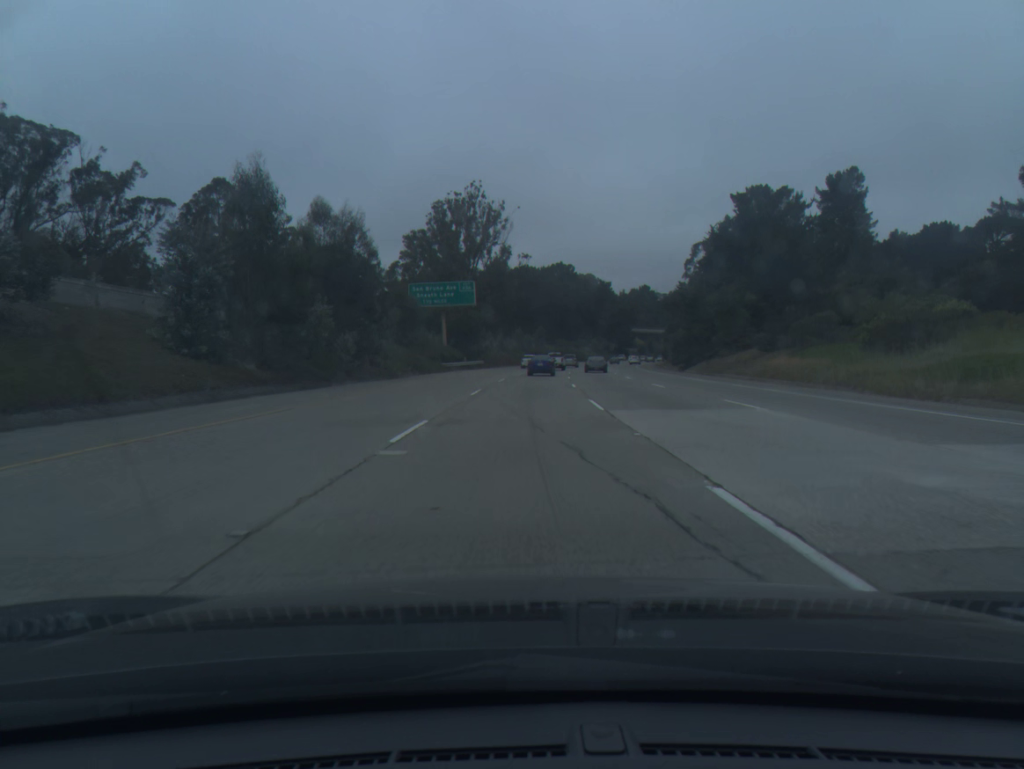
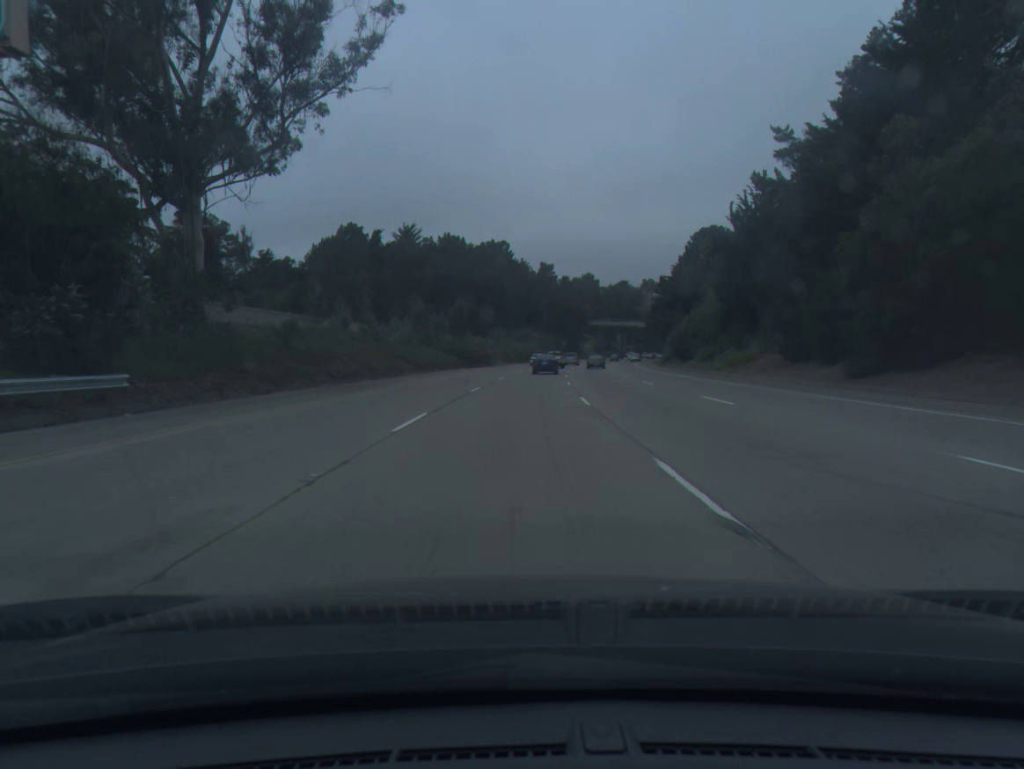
(+3.1, +71.5) m; +5°
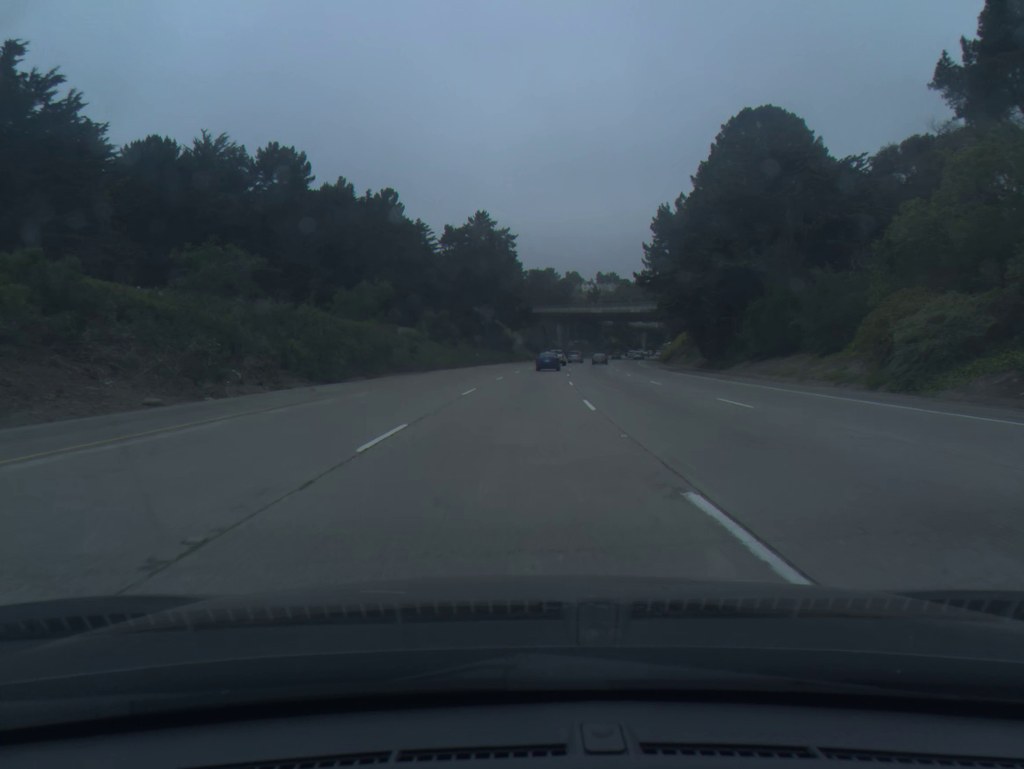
(+4.9, +89.8) m; +6°
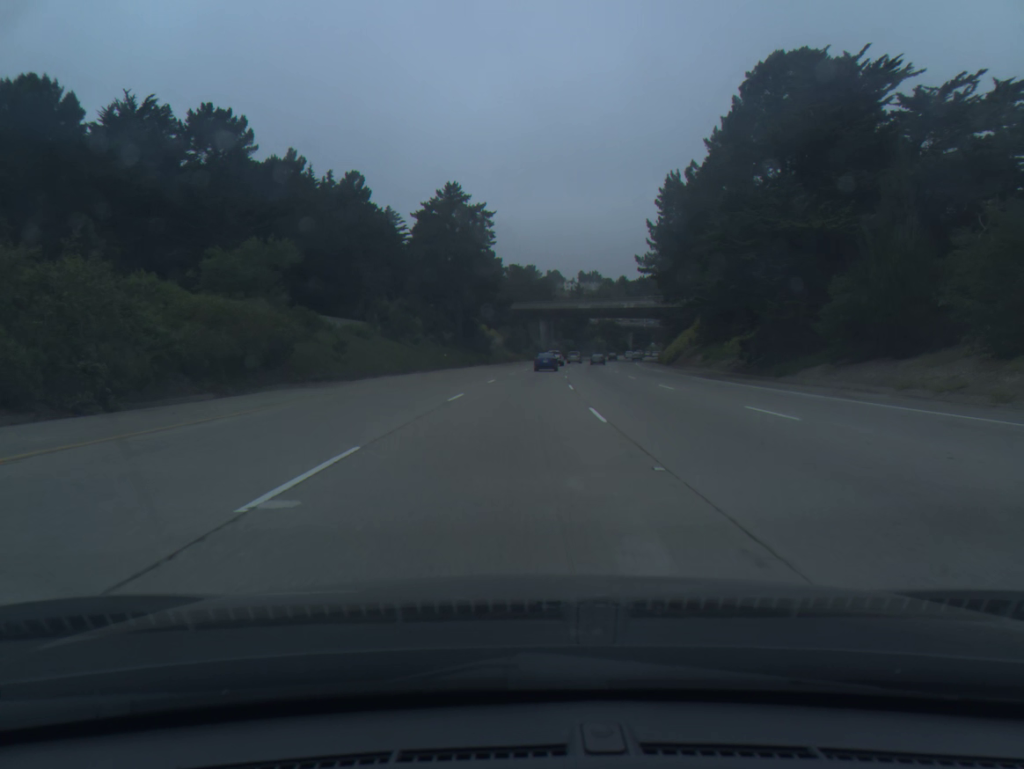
(+0.2, +18.1) m; +1°
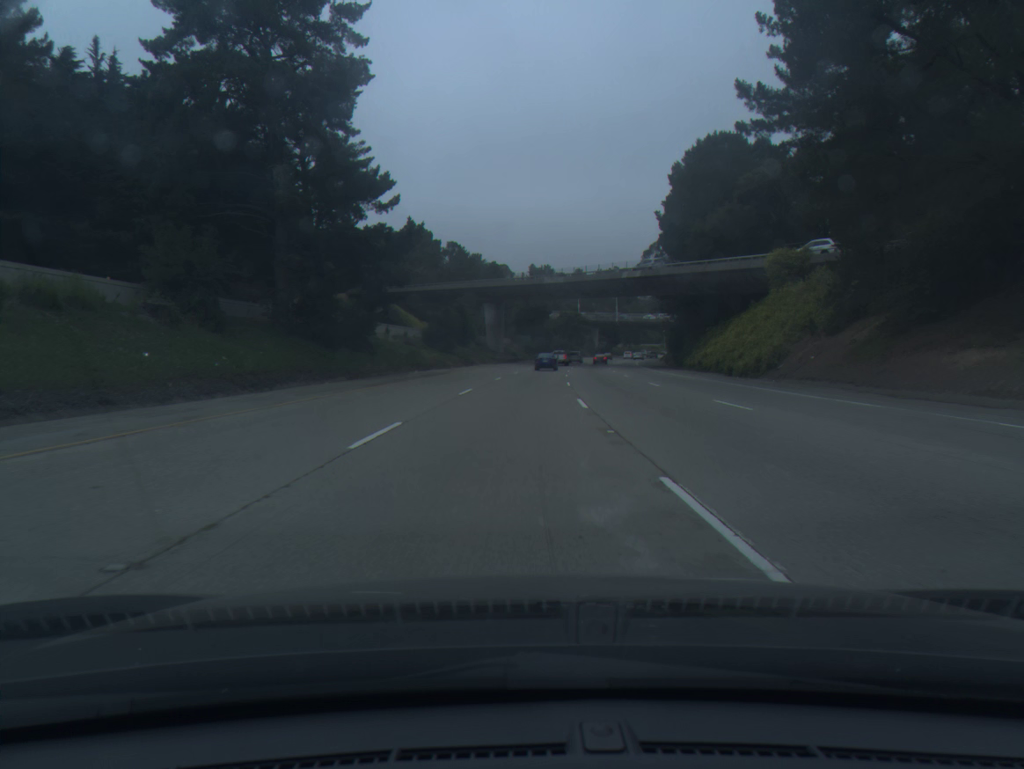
(+1.8, +54.4) m; +4°
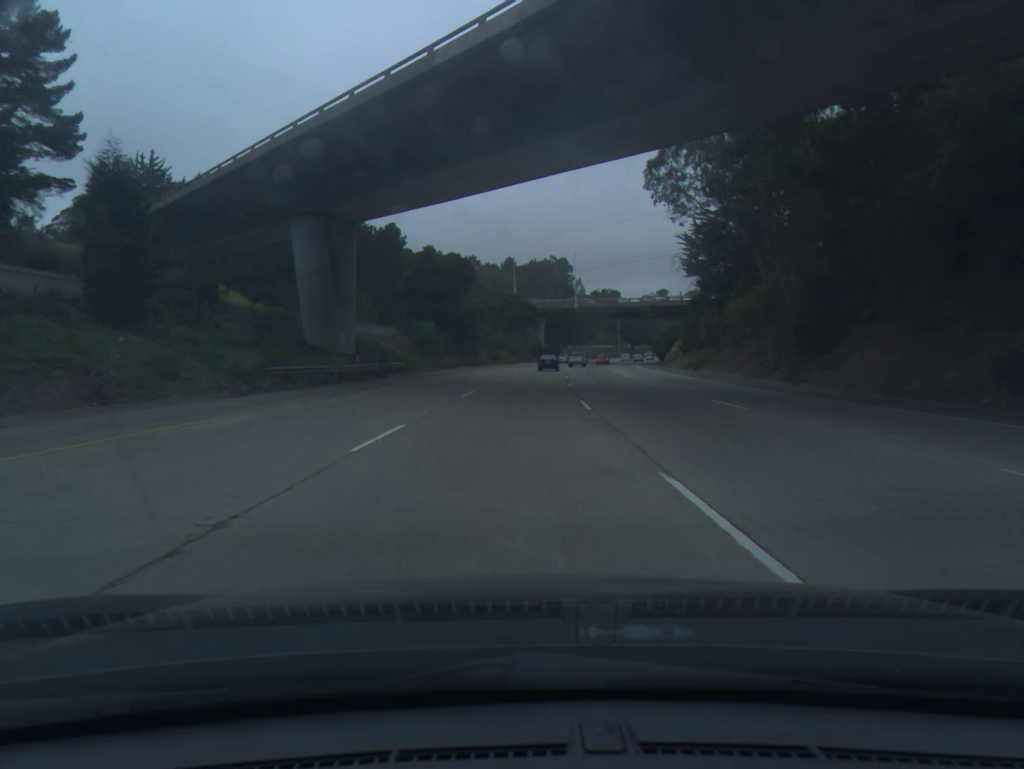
(+3.2, +73.0) m; +5°
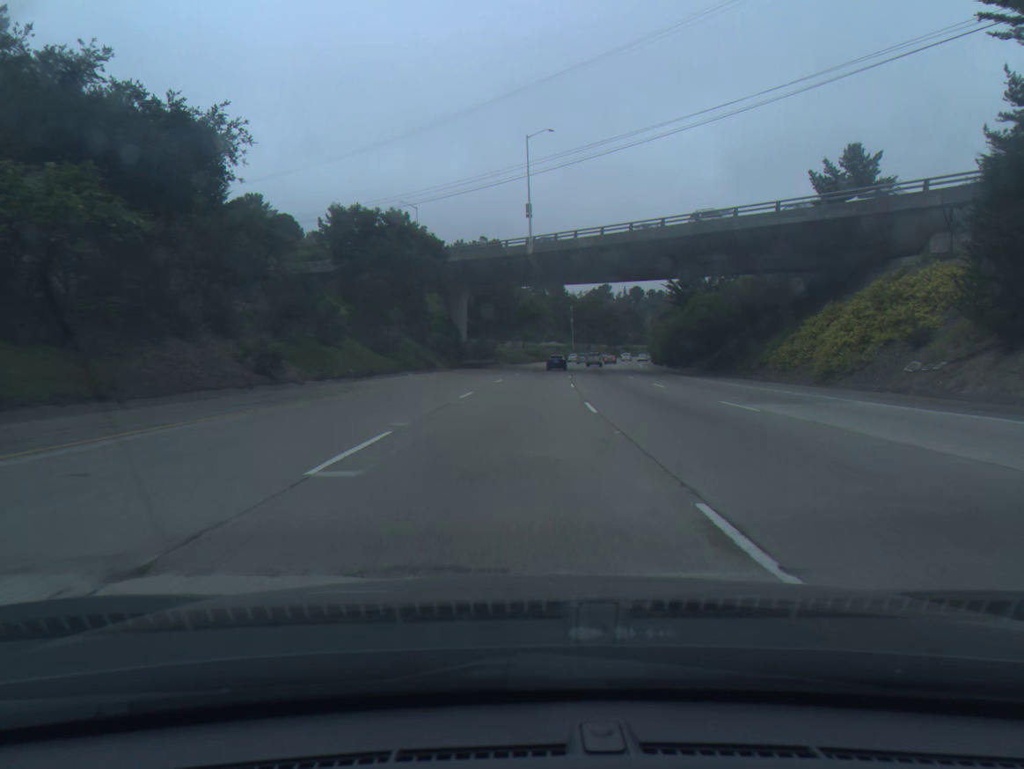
(+3.4, +74.0) m; +5°
